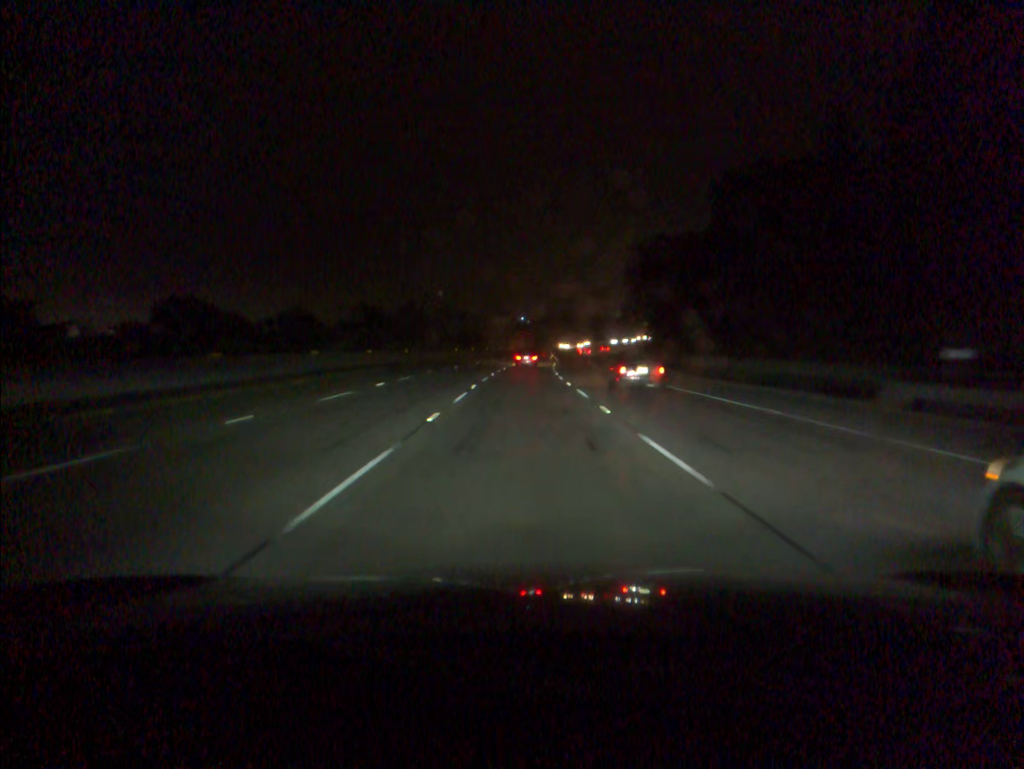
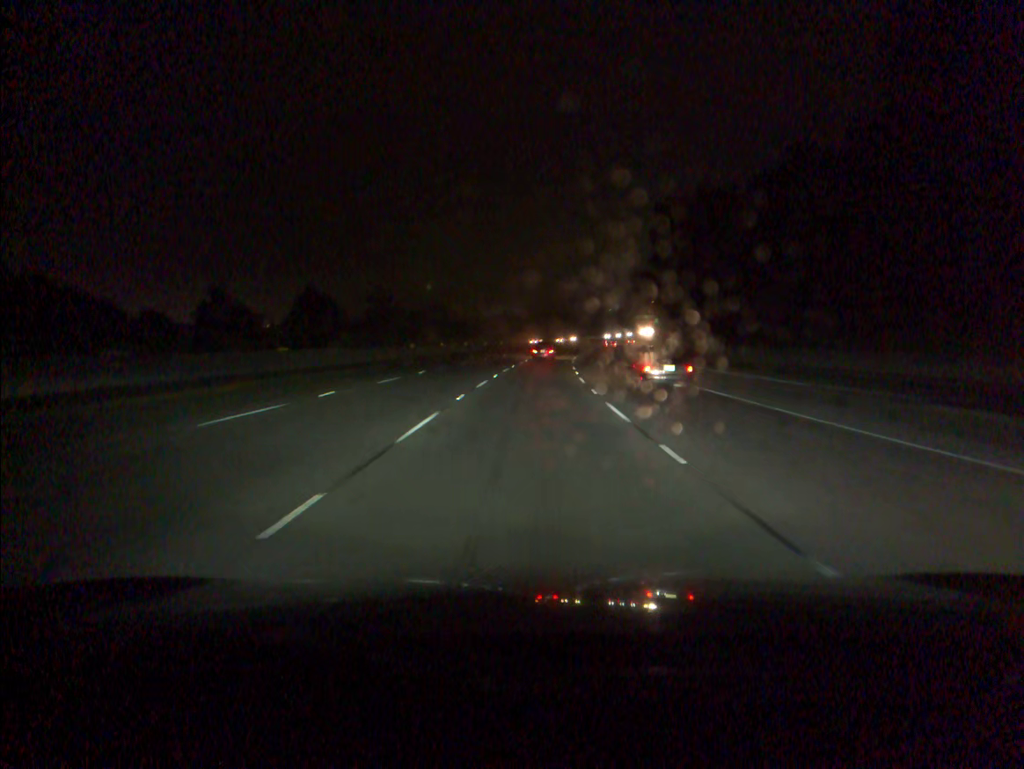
(+0.1, +37.2) m; 0°
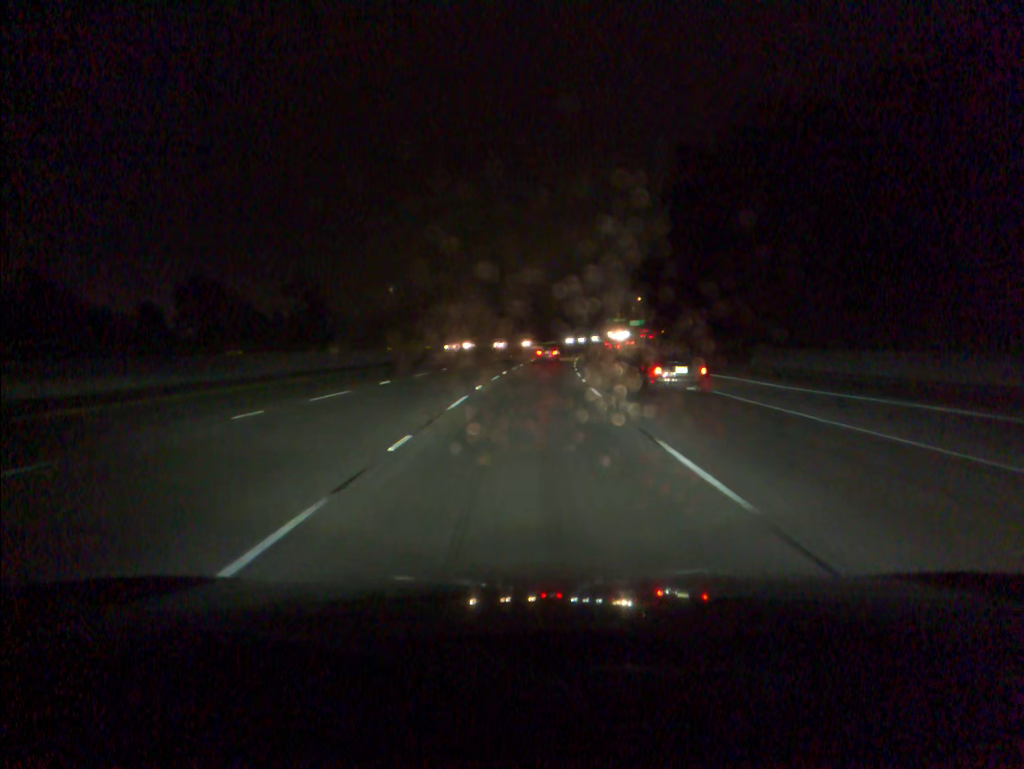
(+0.6, +37.2) m; +2°
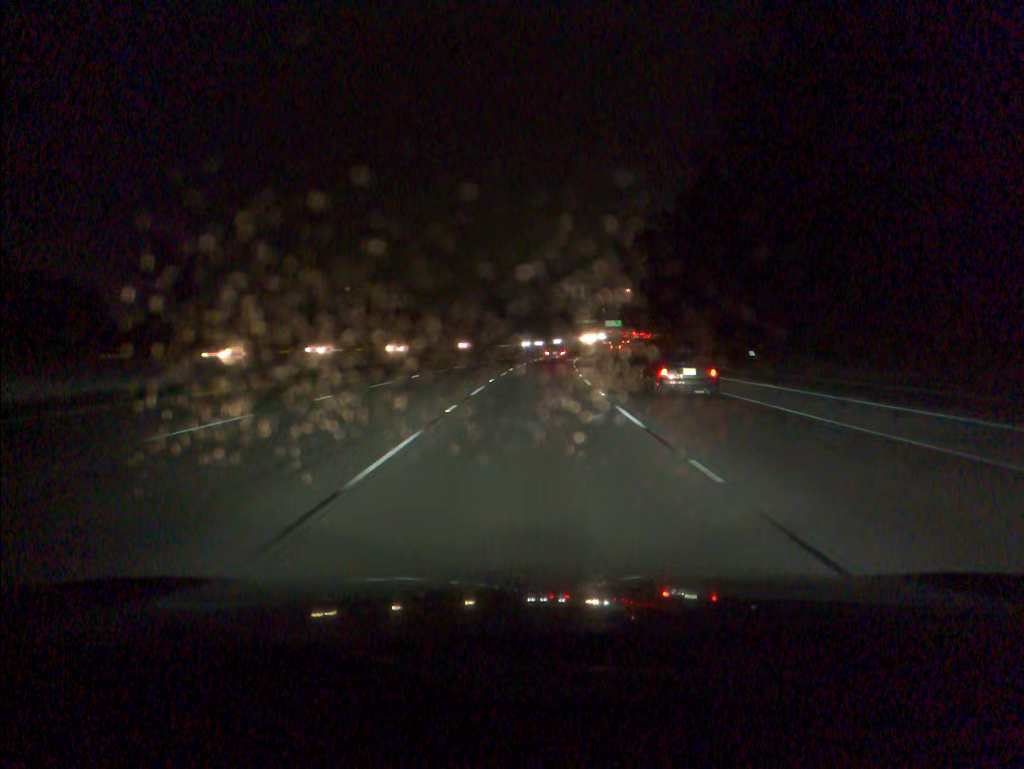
(+0.7, +37.1) m; +2°
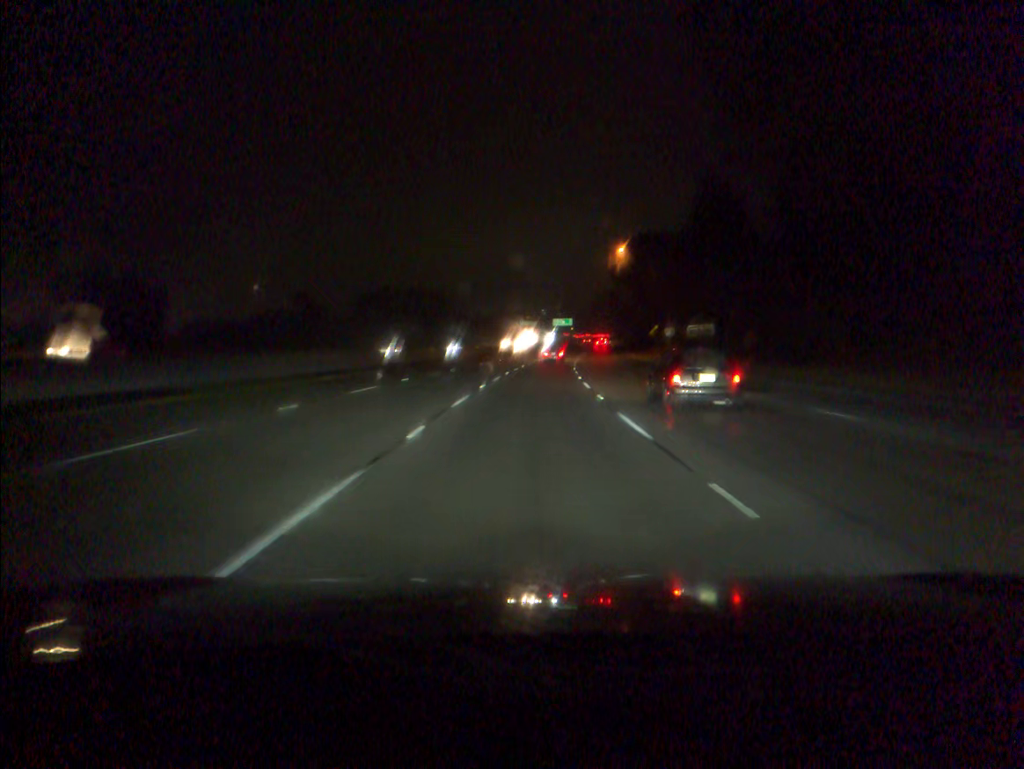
(+3.2, +74.5) m; +5°
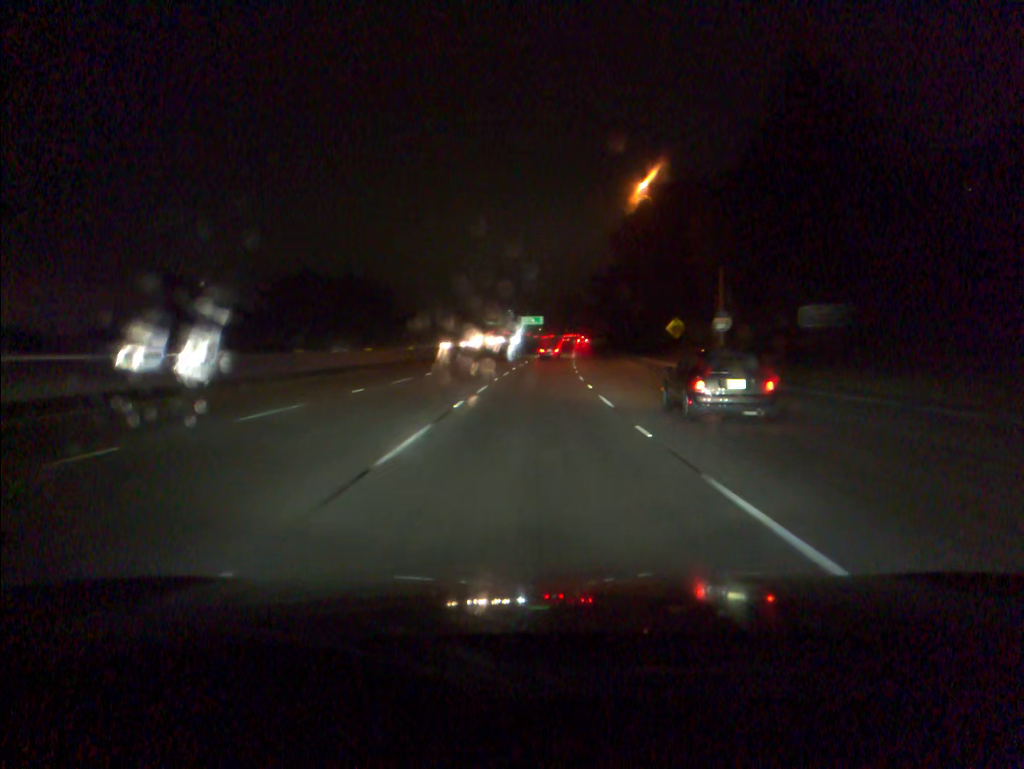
(+0.8, +37.5) m; +2°
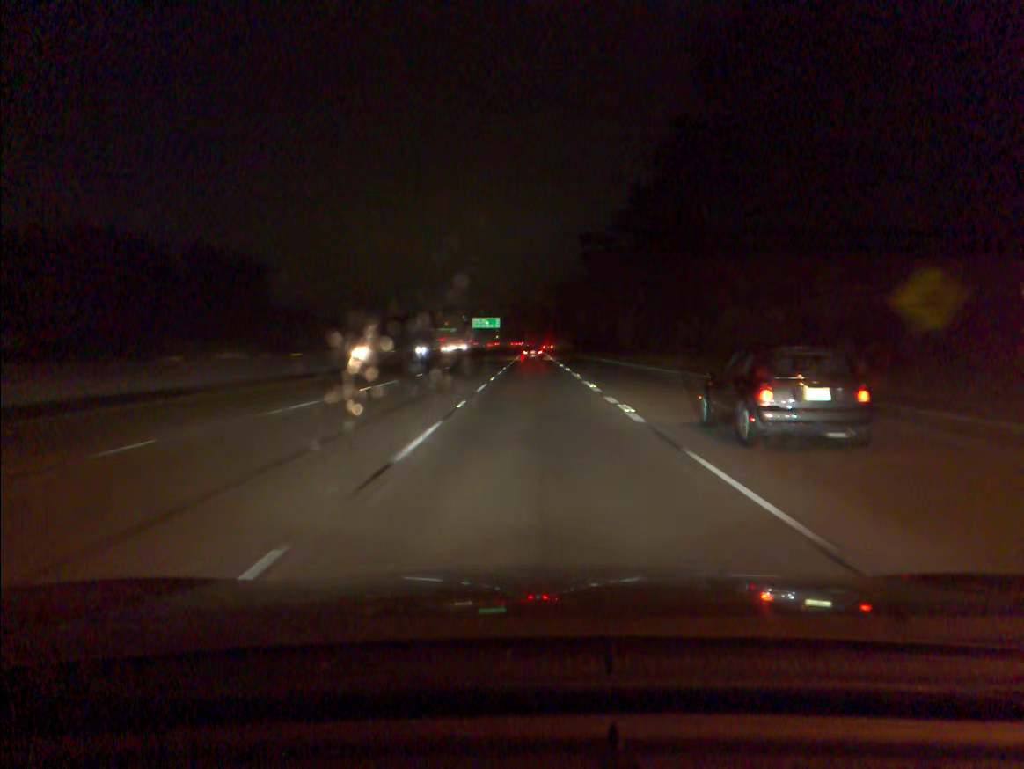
(+1.7, +56.5) m; +3°
